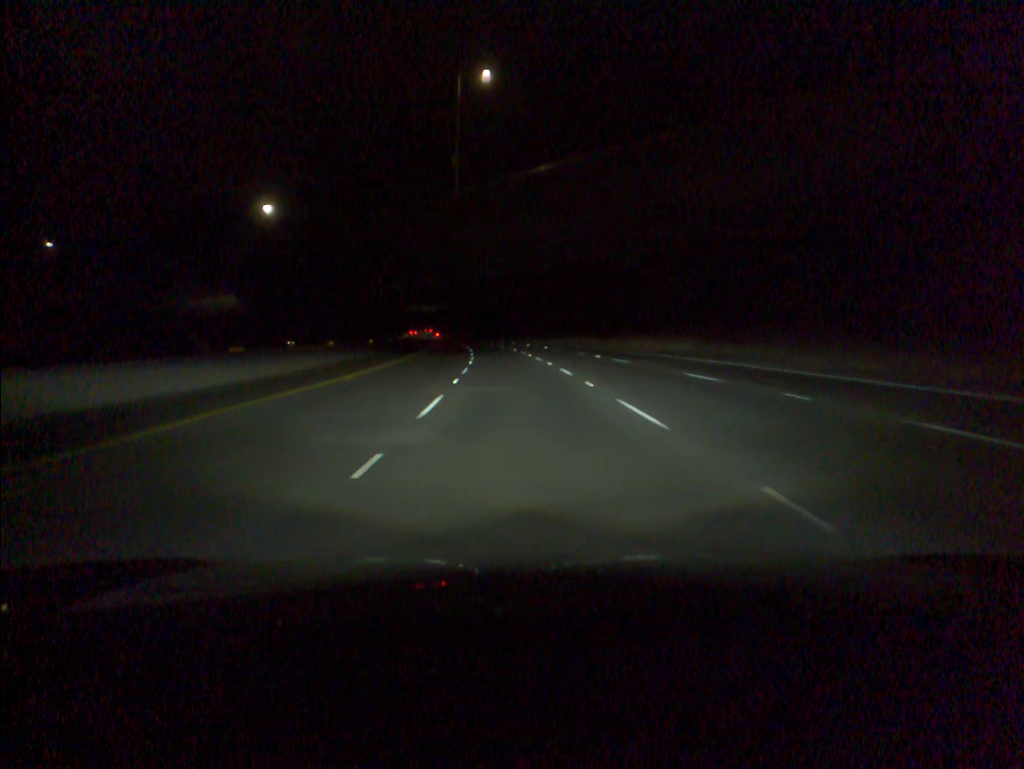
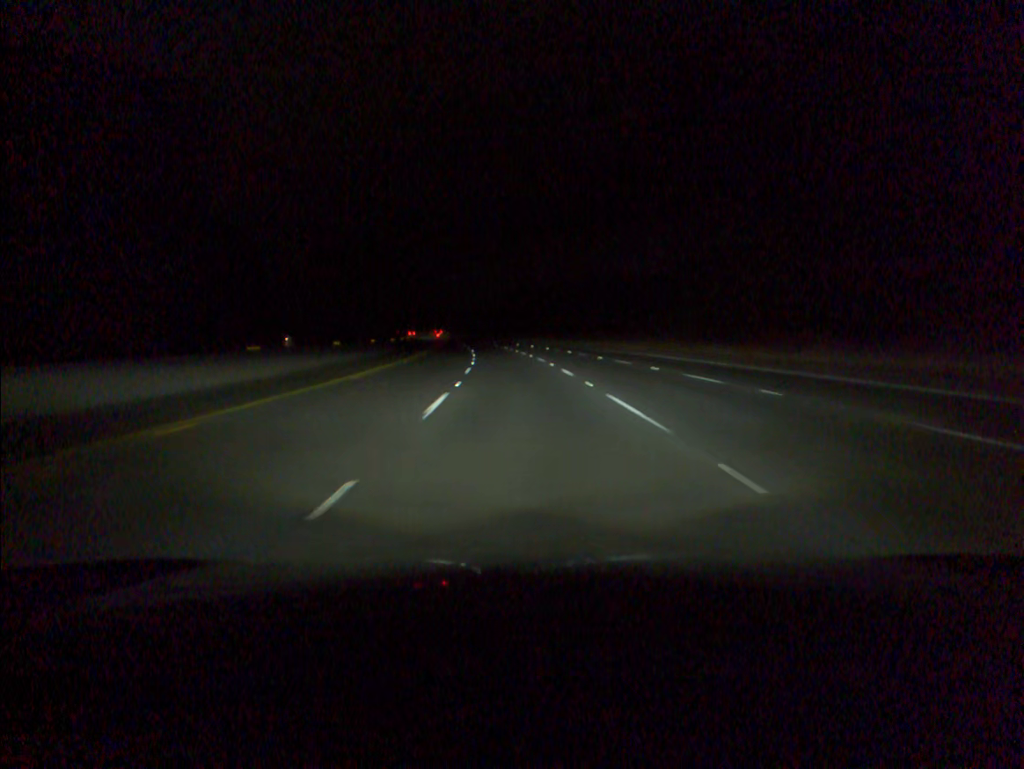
(-4.7, +87.2) m; -6°
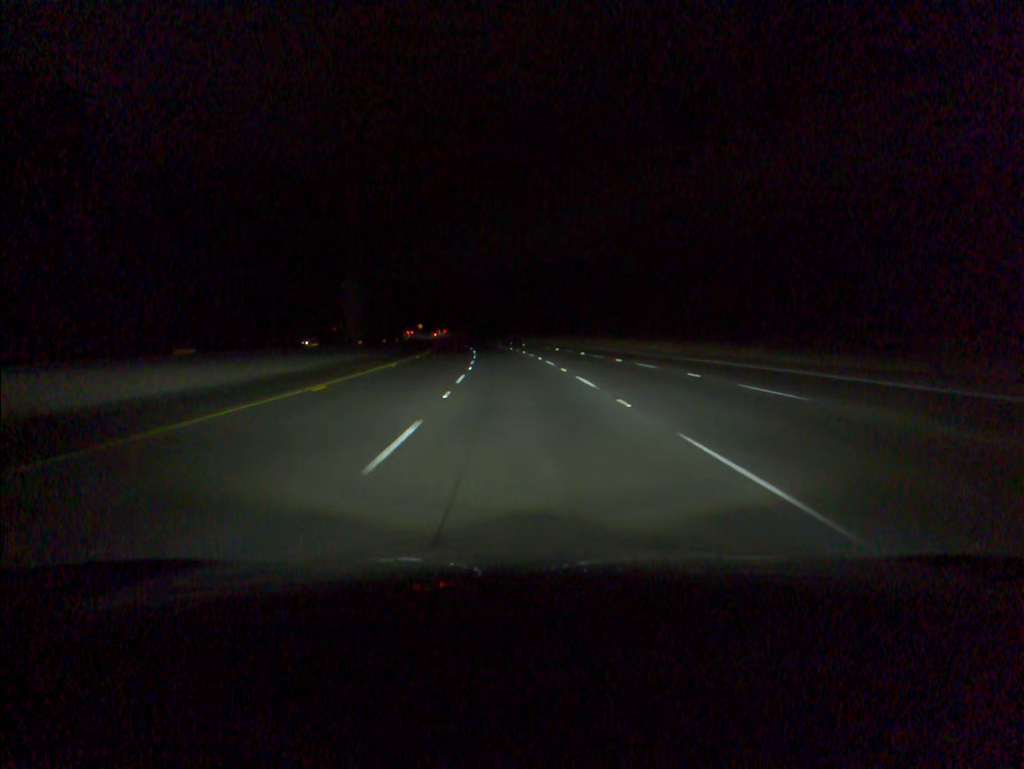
(-0.7, +34.9) m; -2°
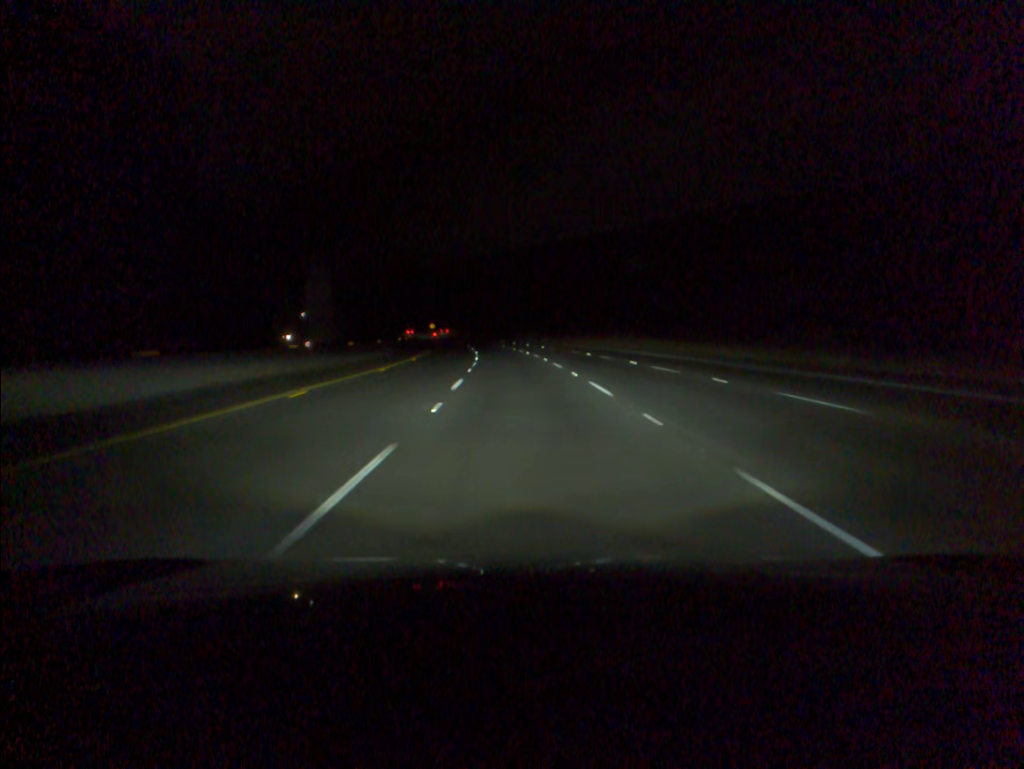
(-0.2, +17.4) m; -1°
